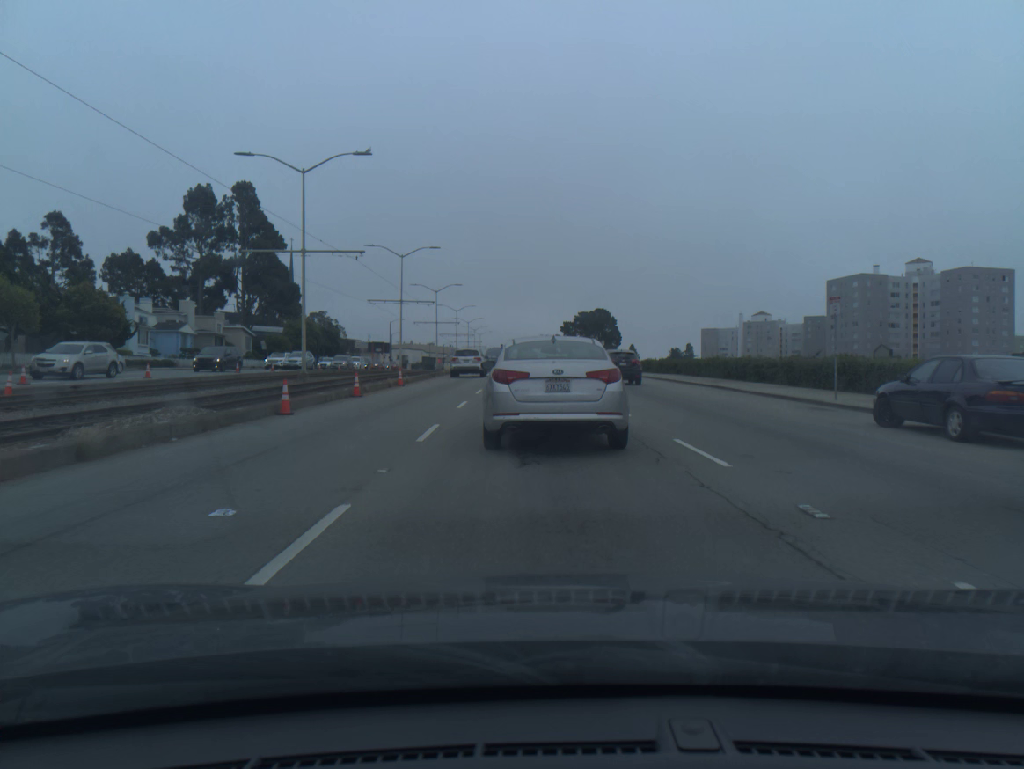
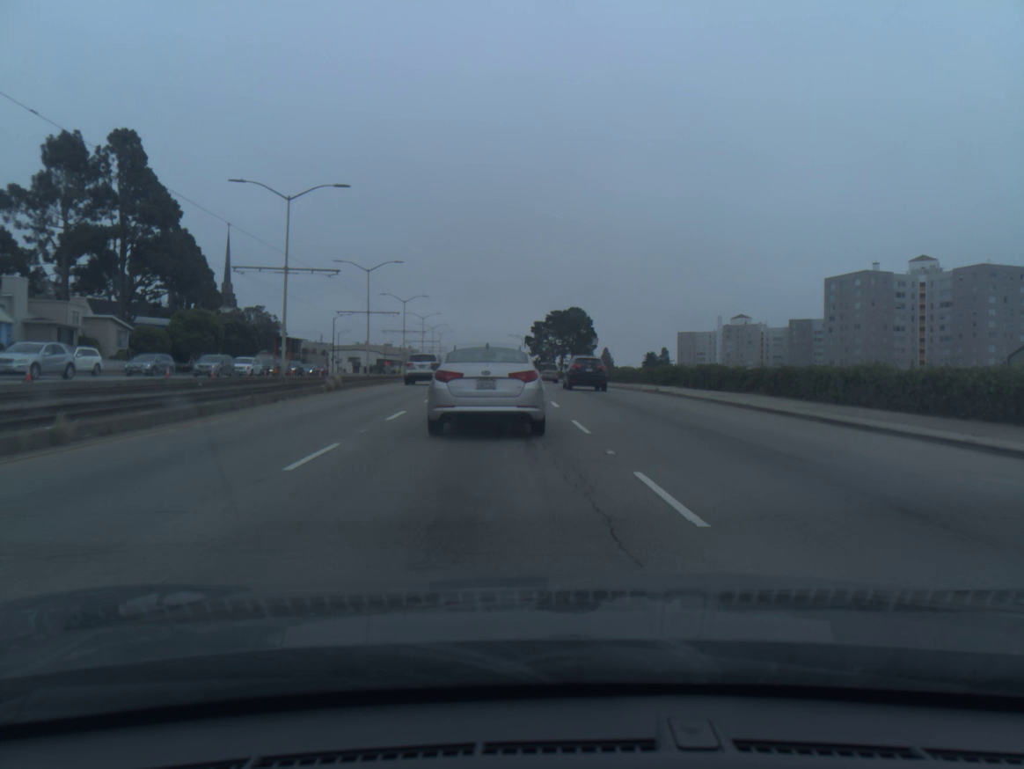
(+0.1, +24.8) m; +3°
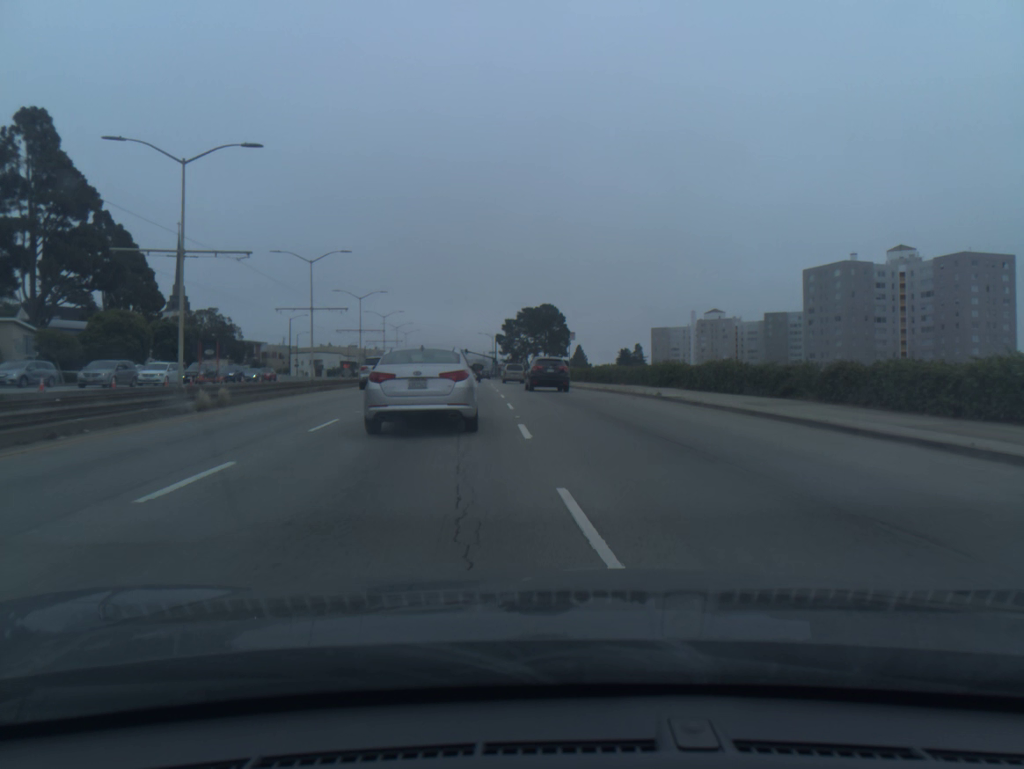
(+0.2, +8.6) m; +2°
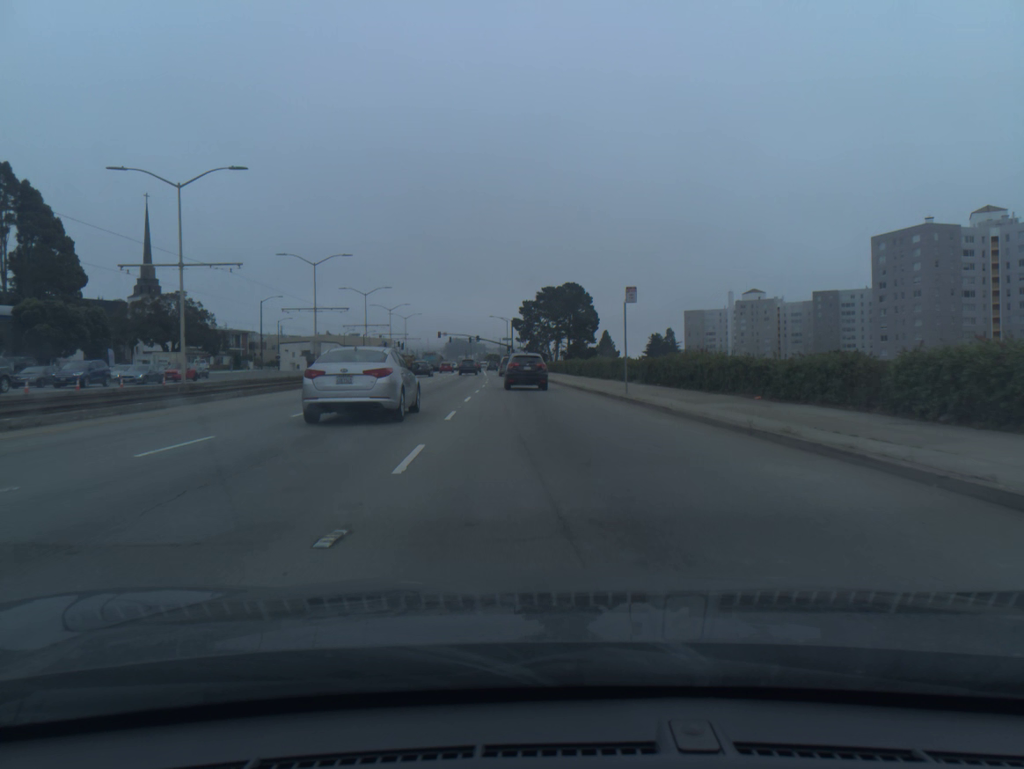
(-0.2, +26.0) m; -2°
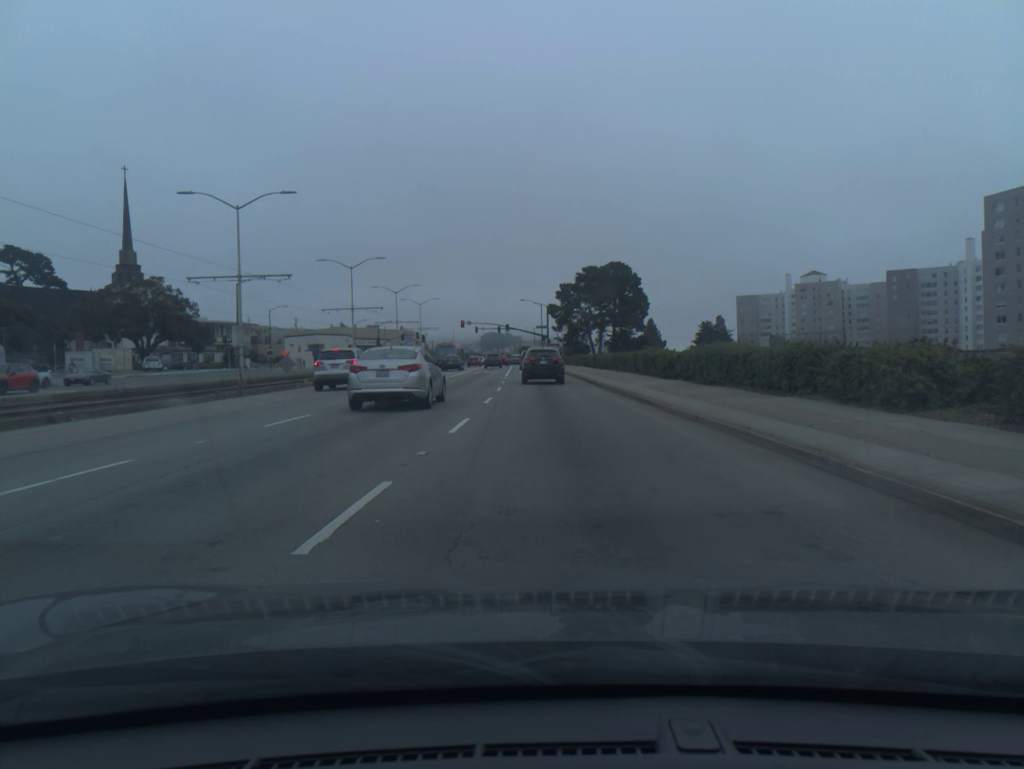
(-0.8, +25.4) m; -3°
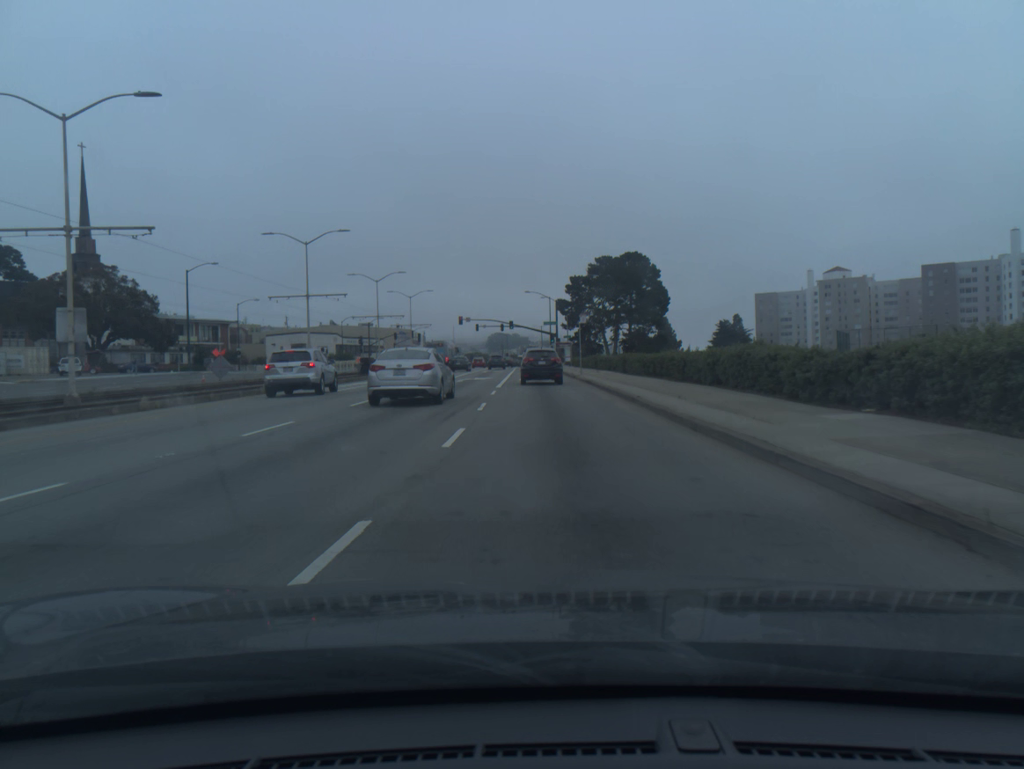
(-0.1, +16.8) m; -1°
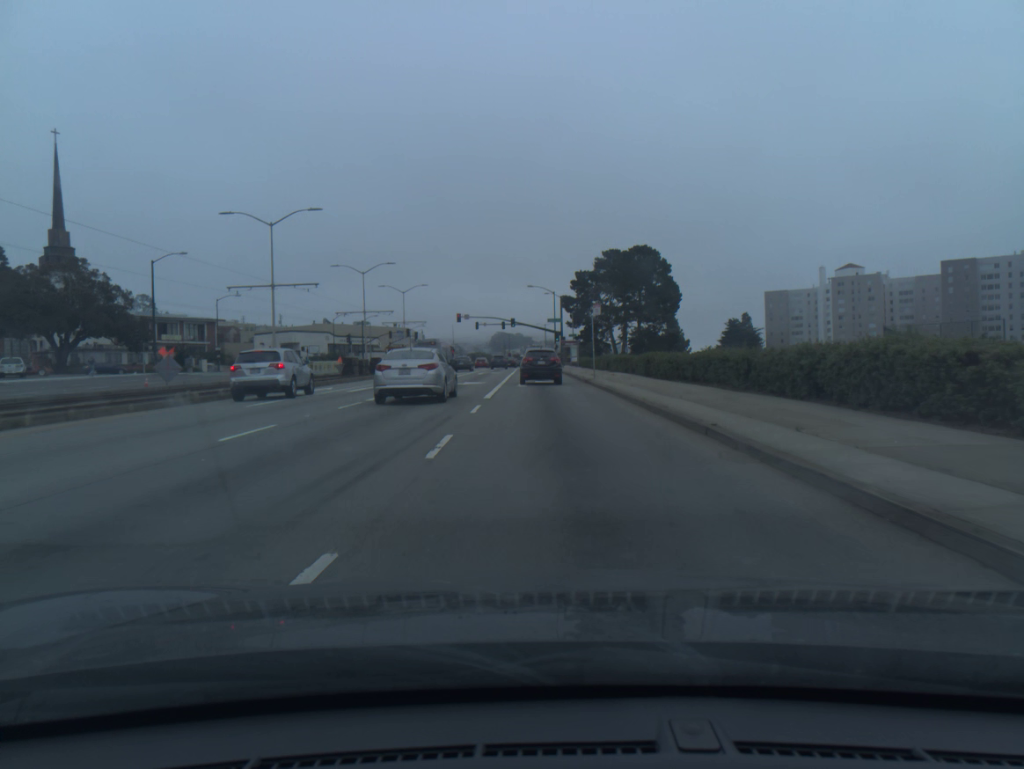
(0.0, +8.4) m; 0°
